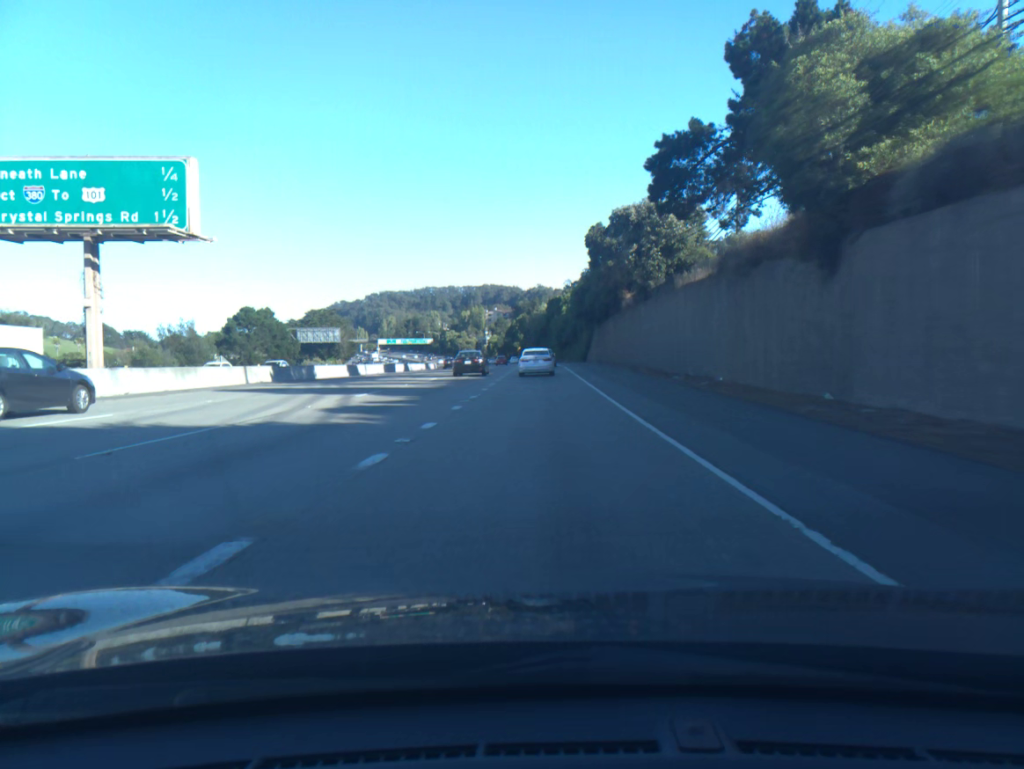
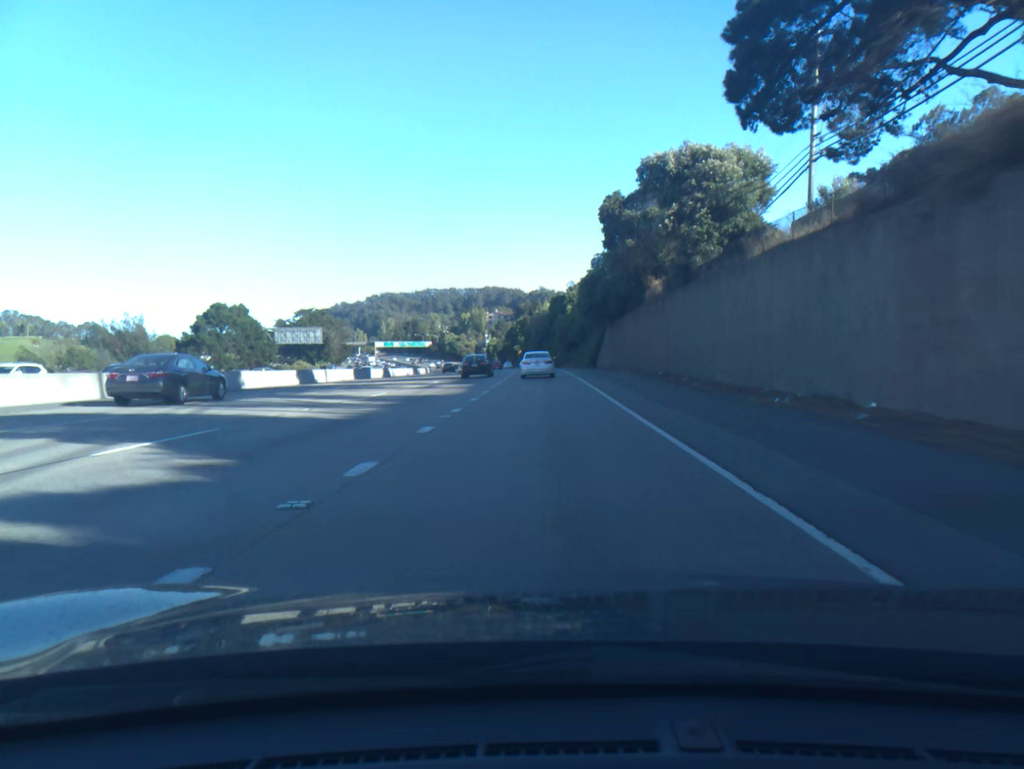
(0.0, +14.1) m; 0°
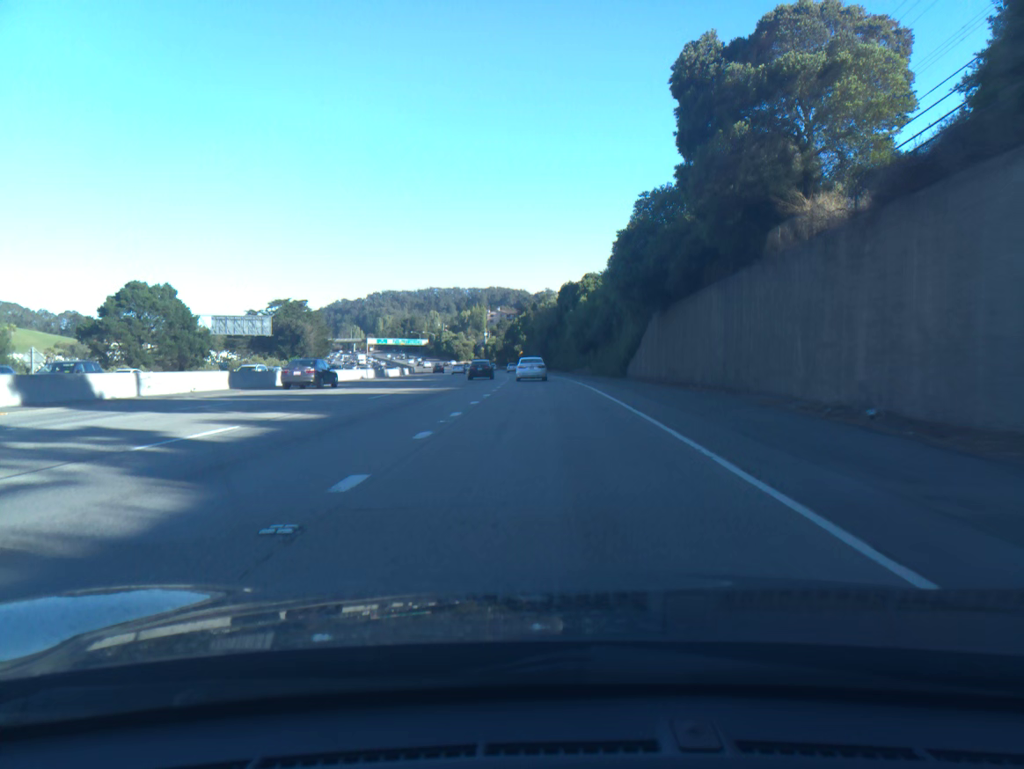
(-0.1, +28.1) m; 0°
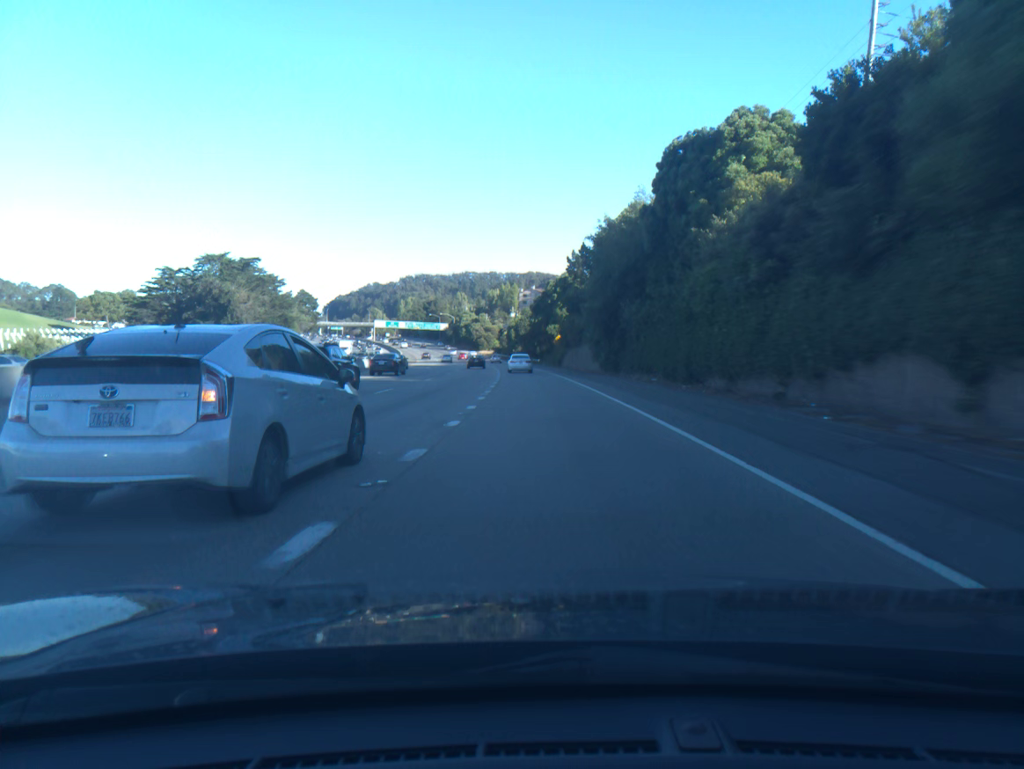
(-1.3, +70.1) m; -3°
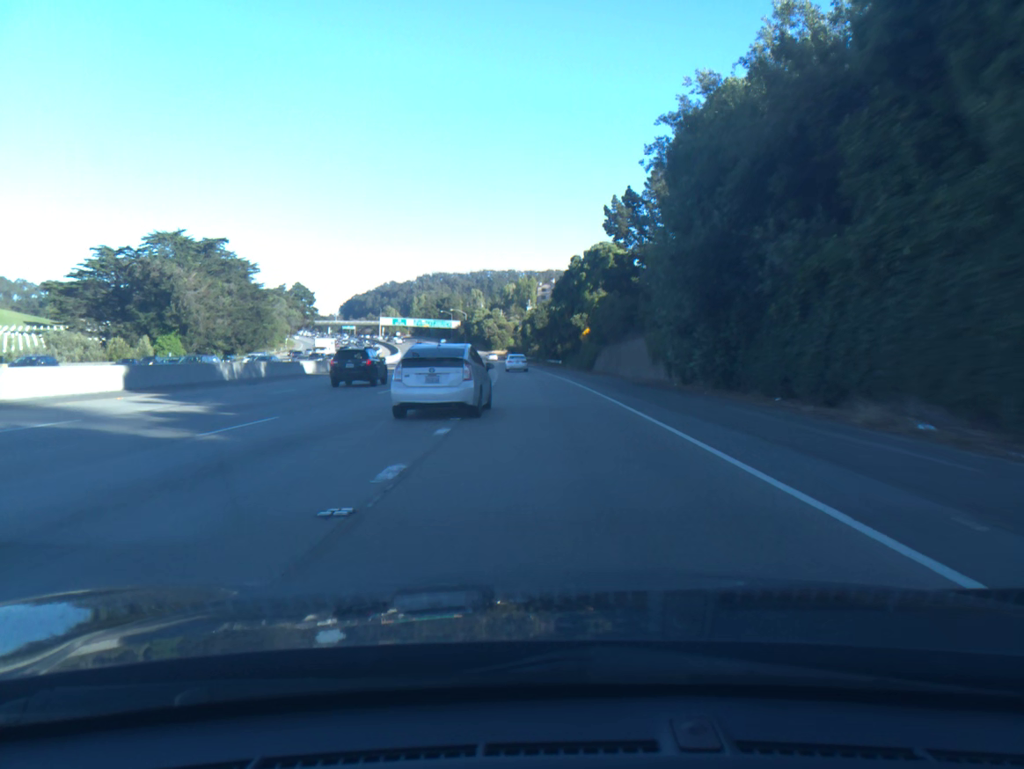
(-0.3, +28.2) m; -1°
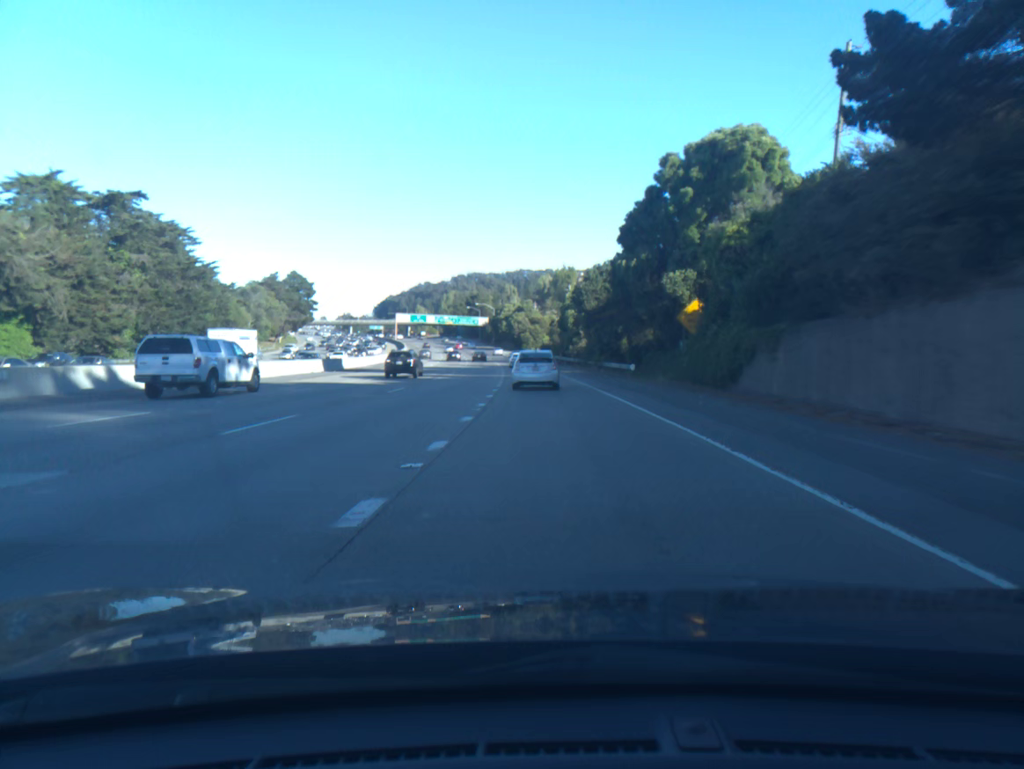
(-1.0, +42.7) m; -3°
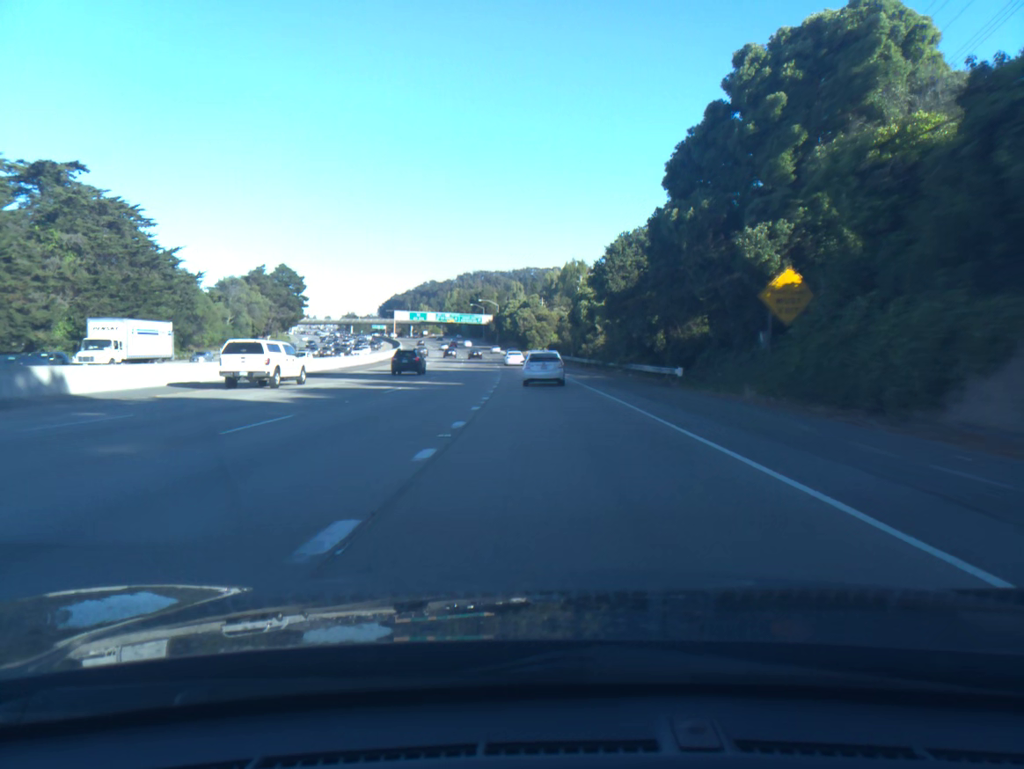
(-0.1, +14.4) m; -1°
